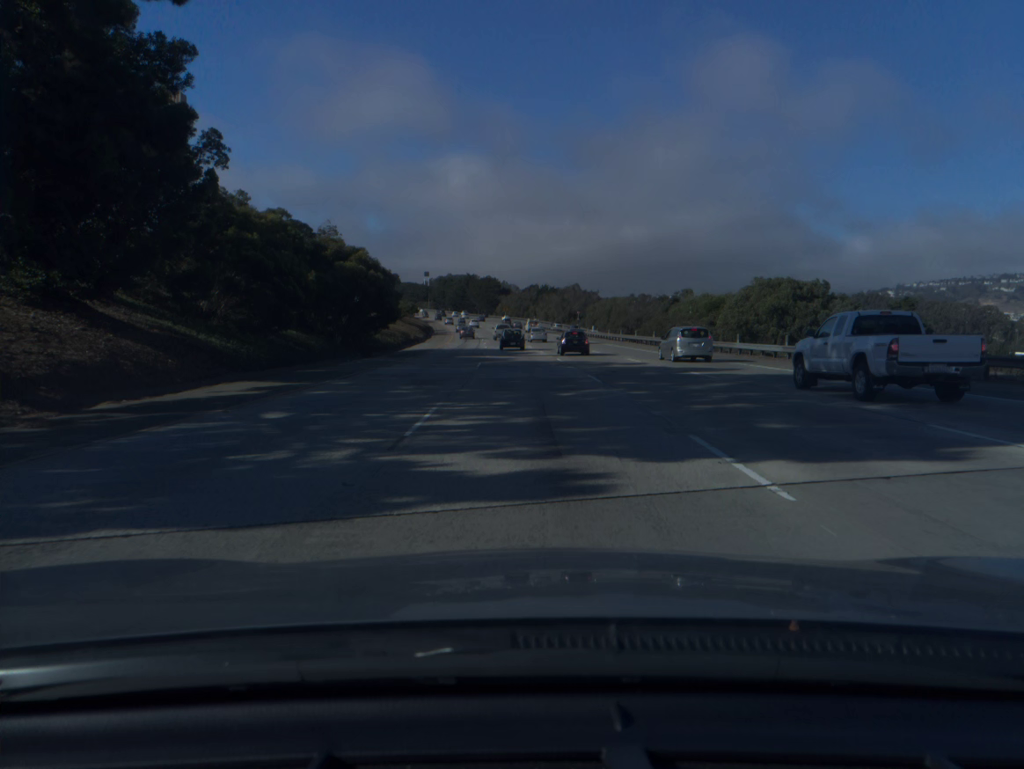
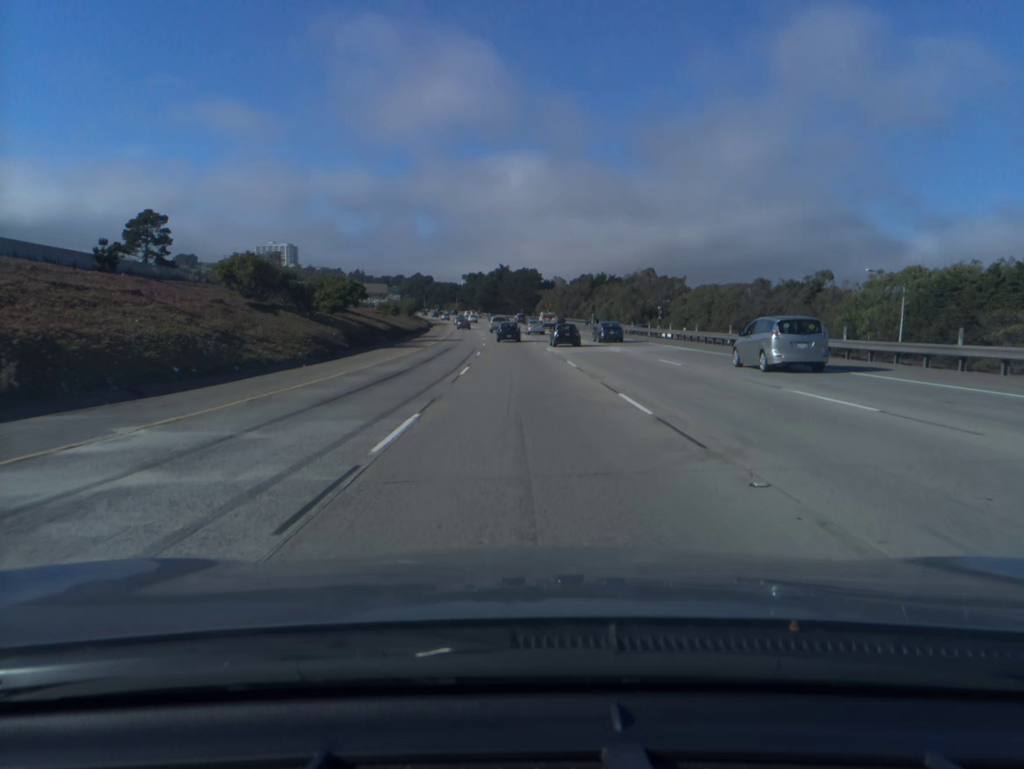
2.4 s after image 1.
(-1.8, +67.2) m; -3°
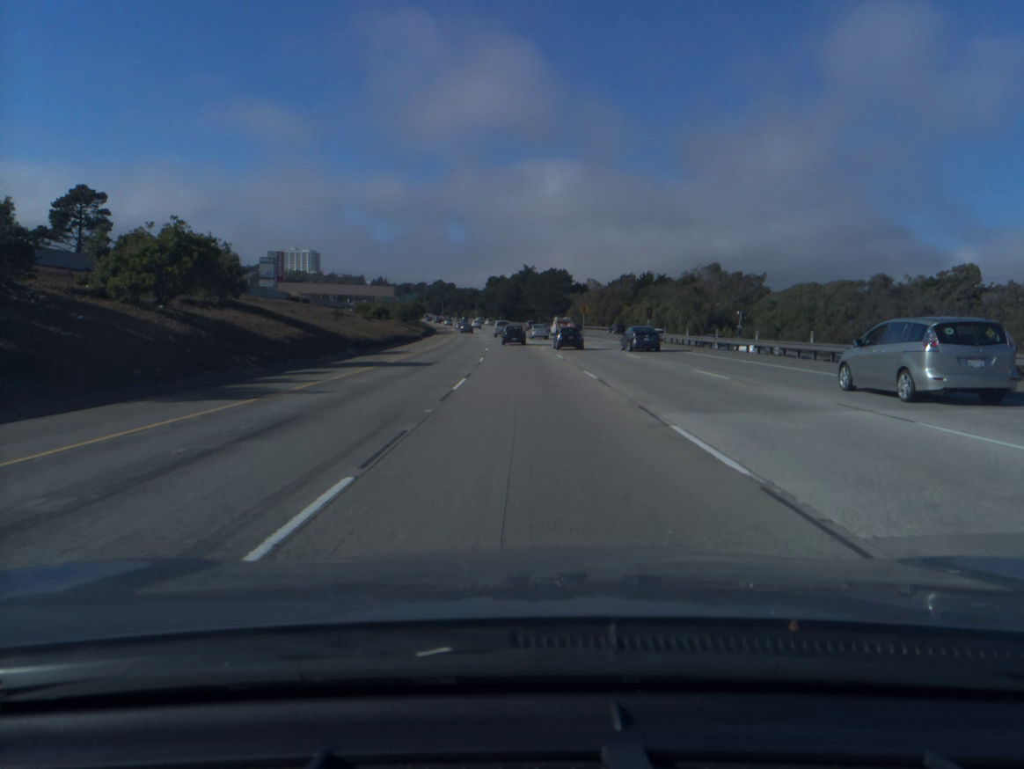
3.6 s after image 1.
(-0.5, +34.0) m; -2°
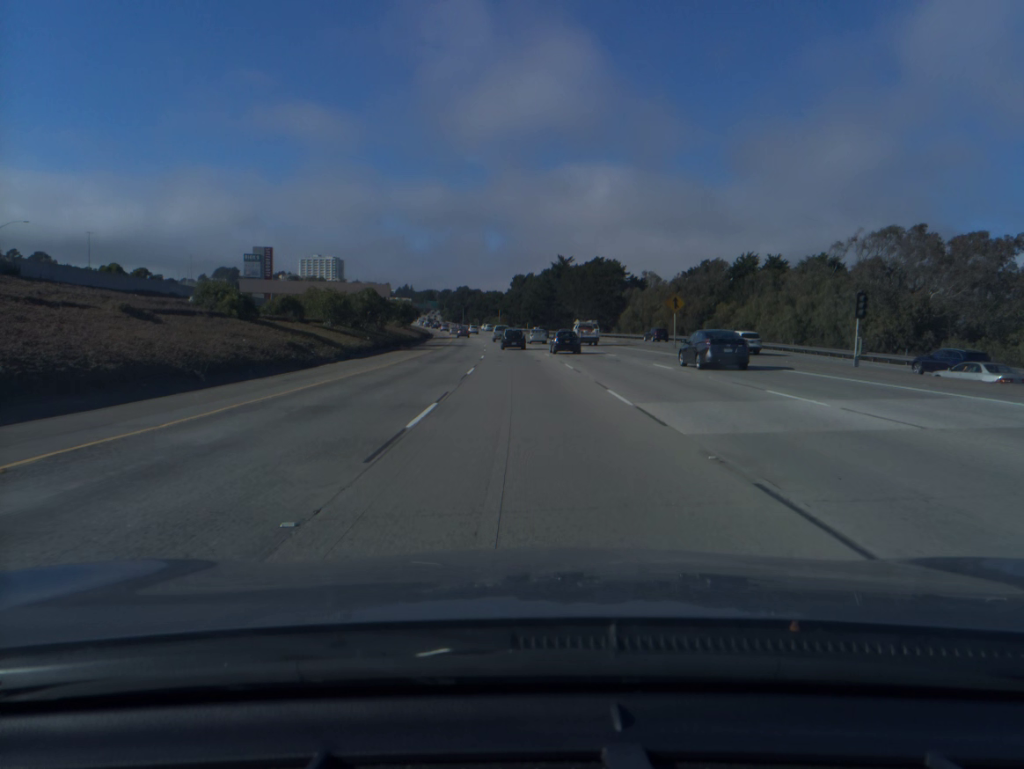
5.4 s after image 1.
(-1.0, +50.9) m; -2°
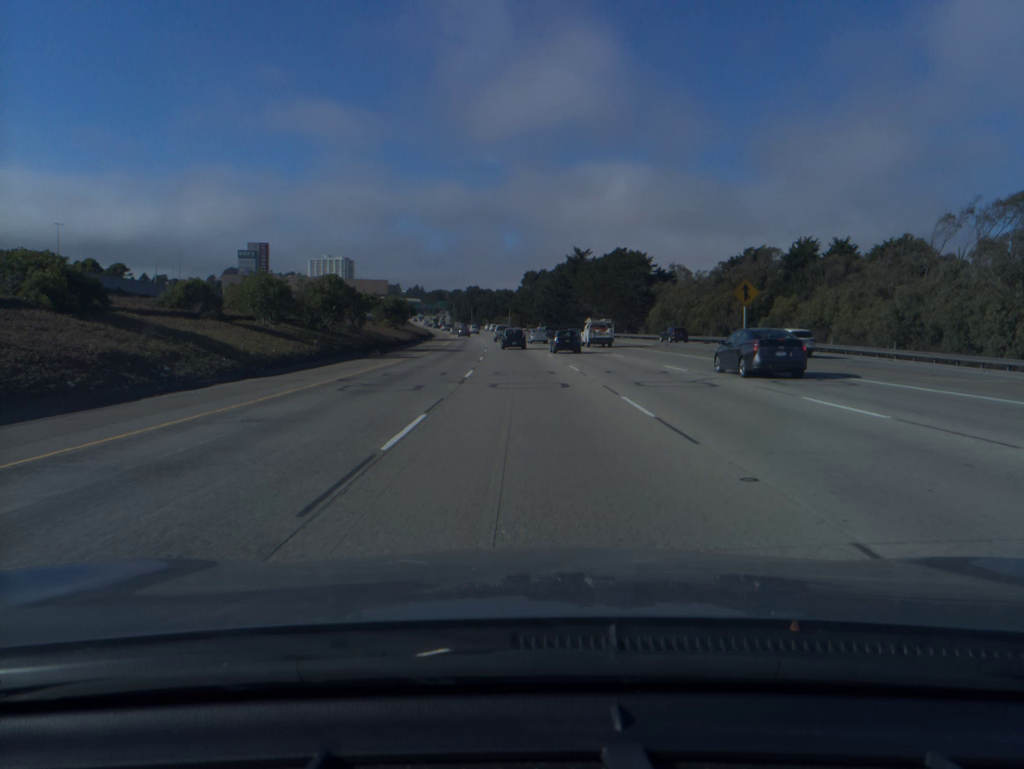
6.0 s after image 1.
(-0.1, +16.8) m; -1°
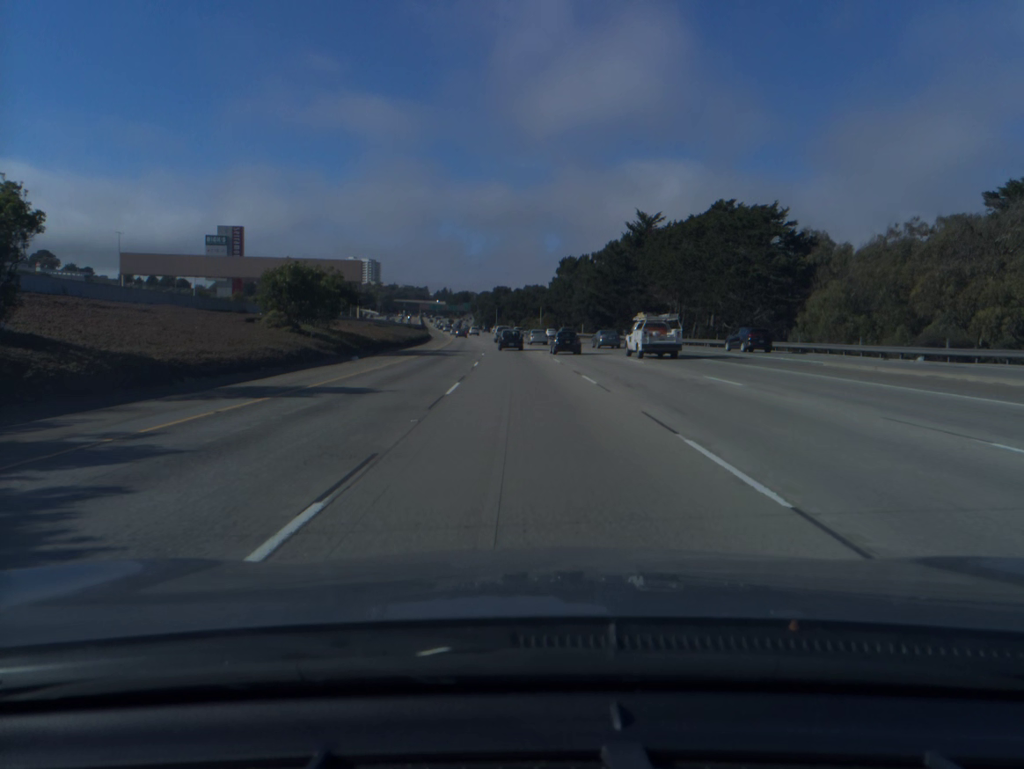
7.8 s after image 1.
(-1.0, +50.1) m; -2°
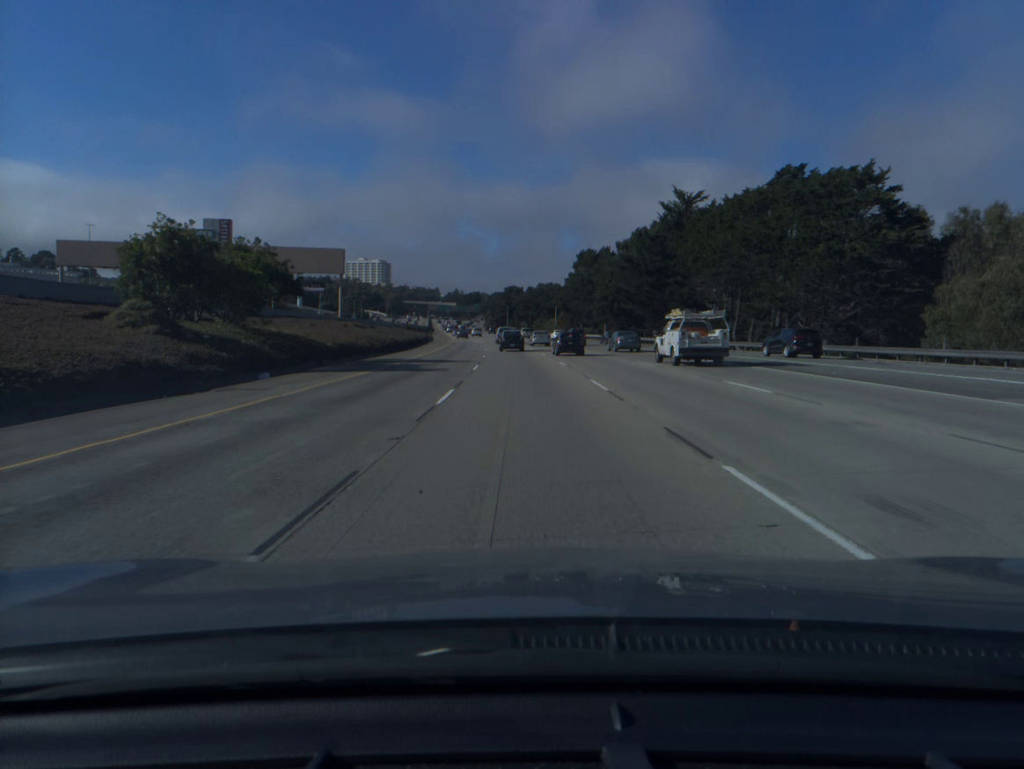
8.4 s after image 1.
(-0.1, +16.7) m; -1°
